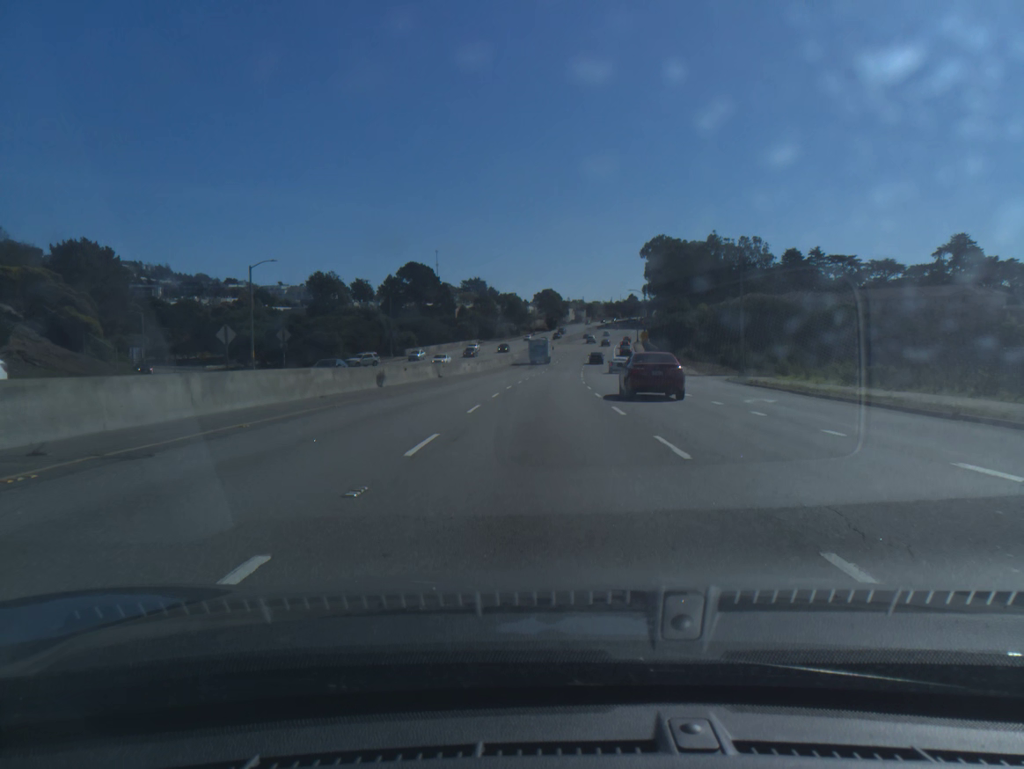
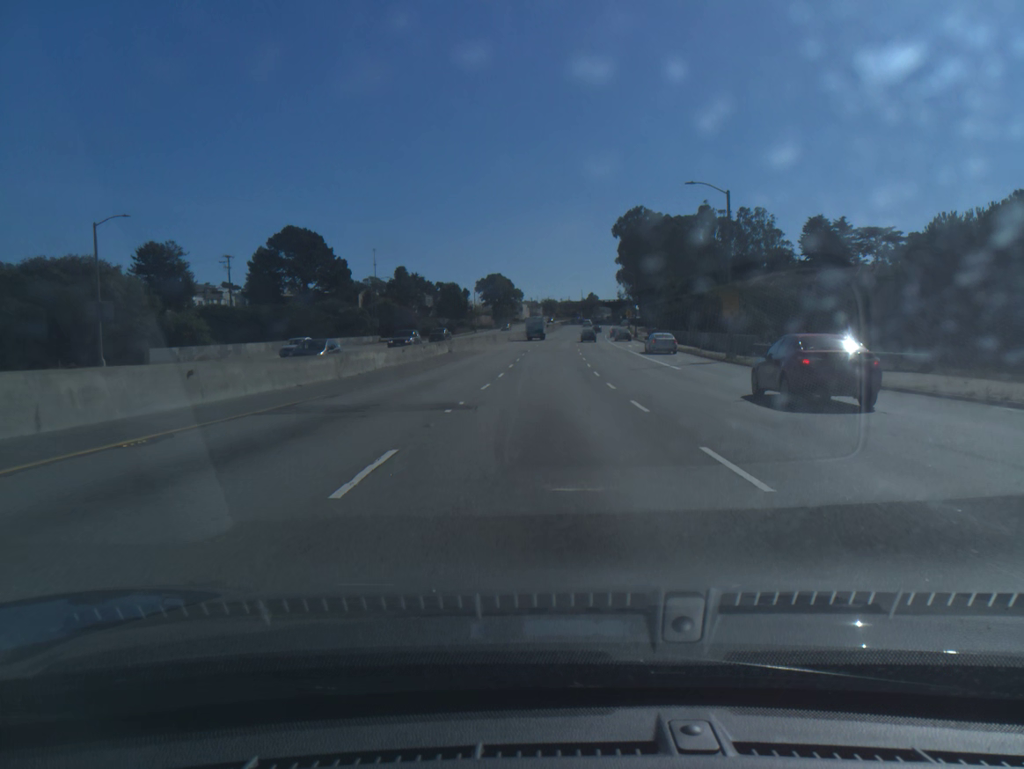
(+1.8, +69.5) m; +3°
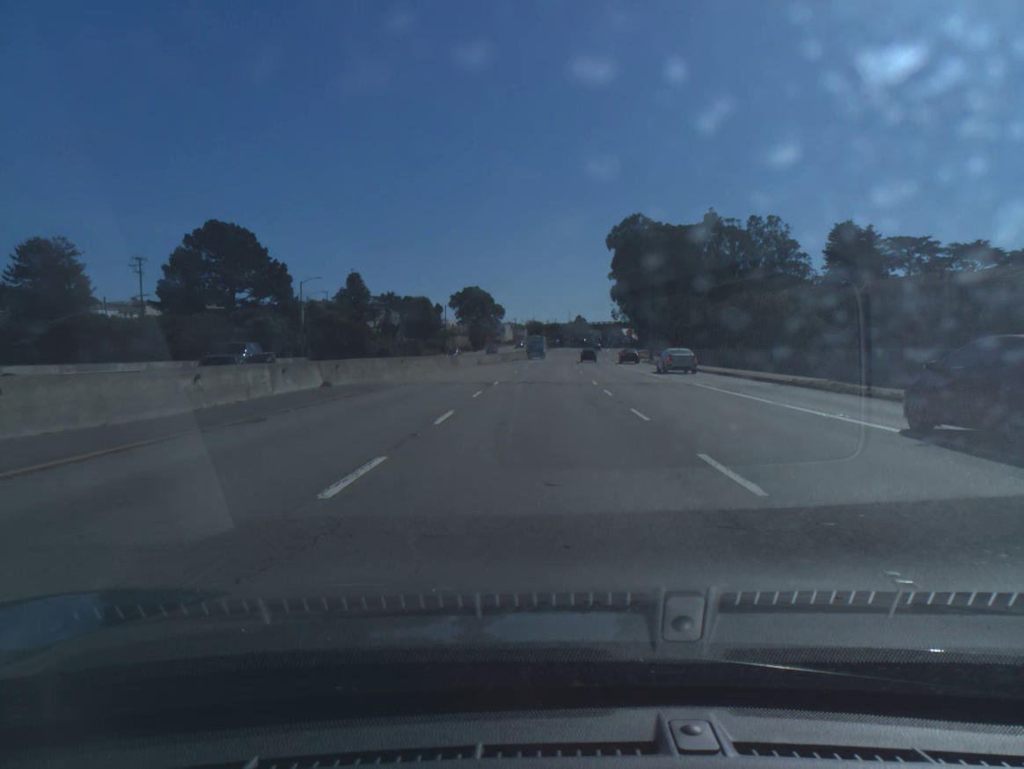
(+0.3, +29.3) m; +1°
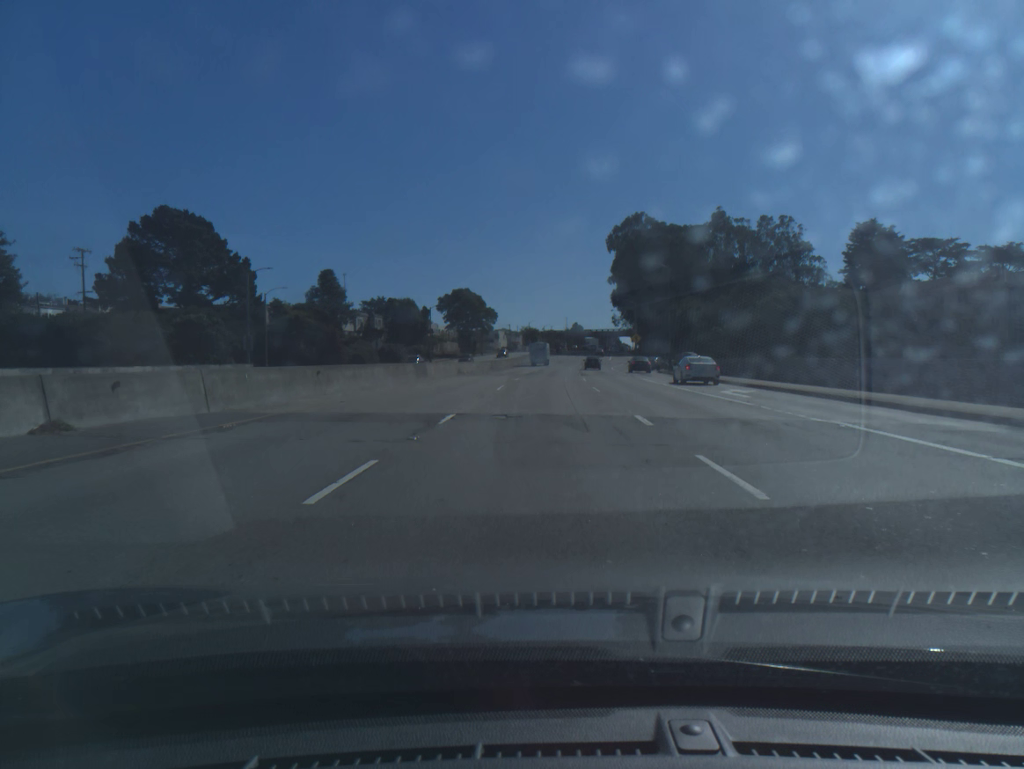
(0.0, +14.8) m; 0°
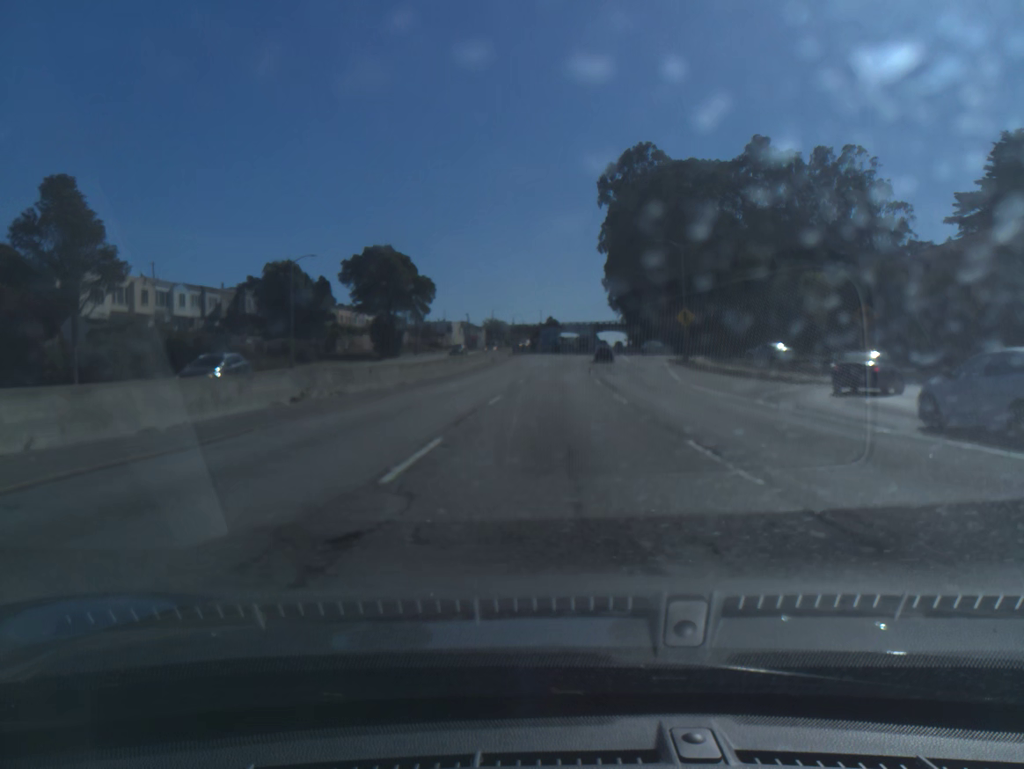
(+0.9, +60.2) m; +2°
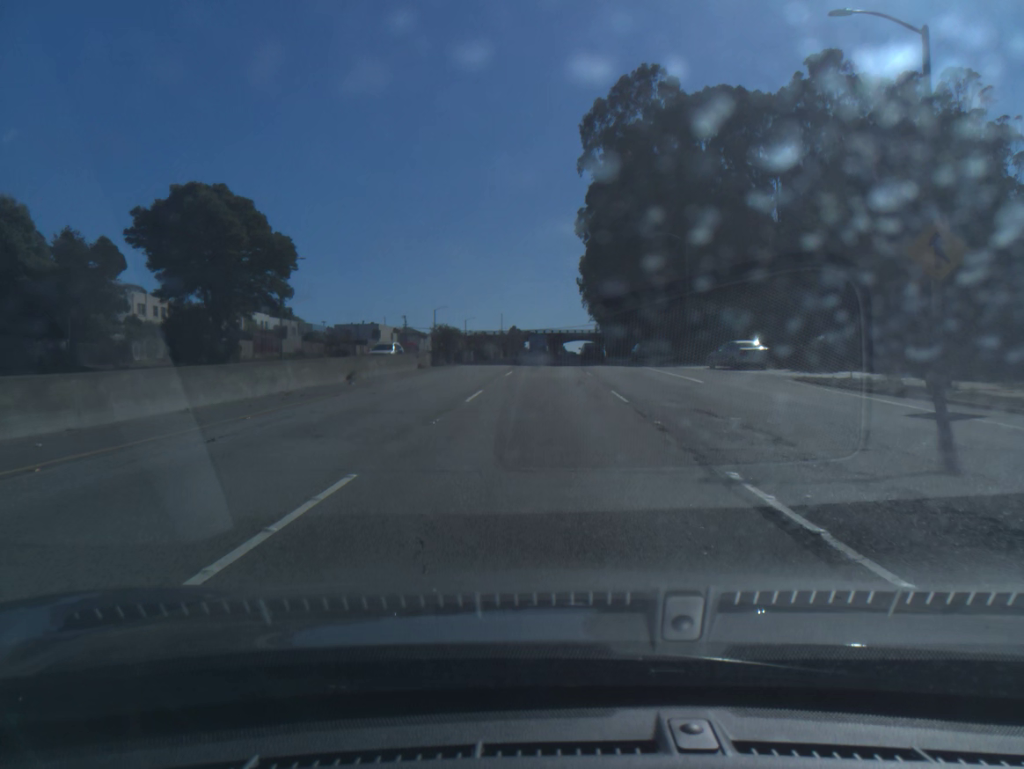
(+1.1, +46.7) m; +2°
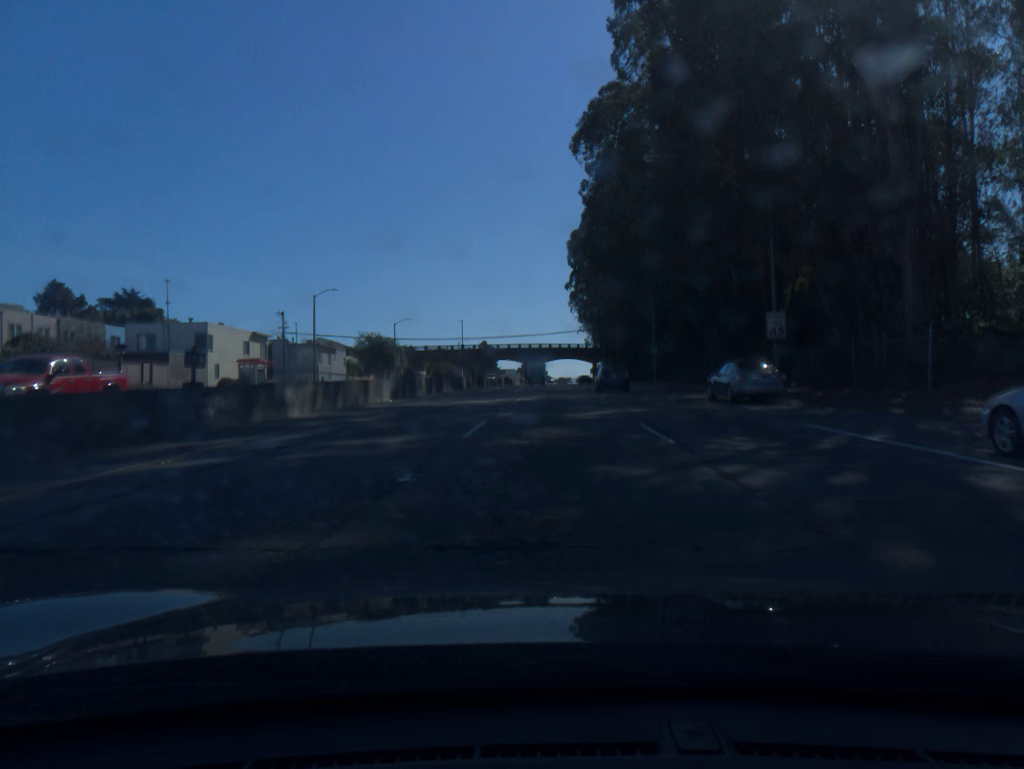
(+0.7, +64.2) m; +2°
